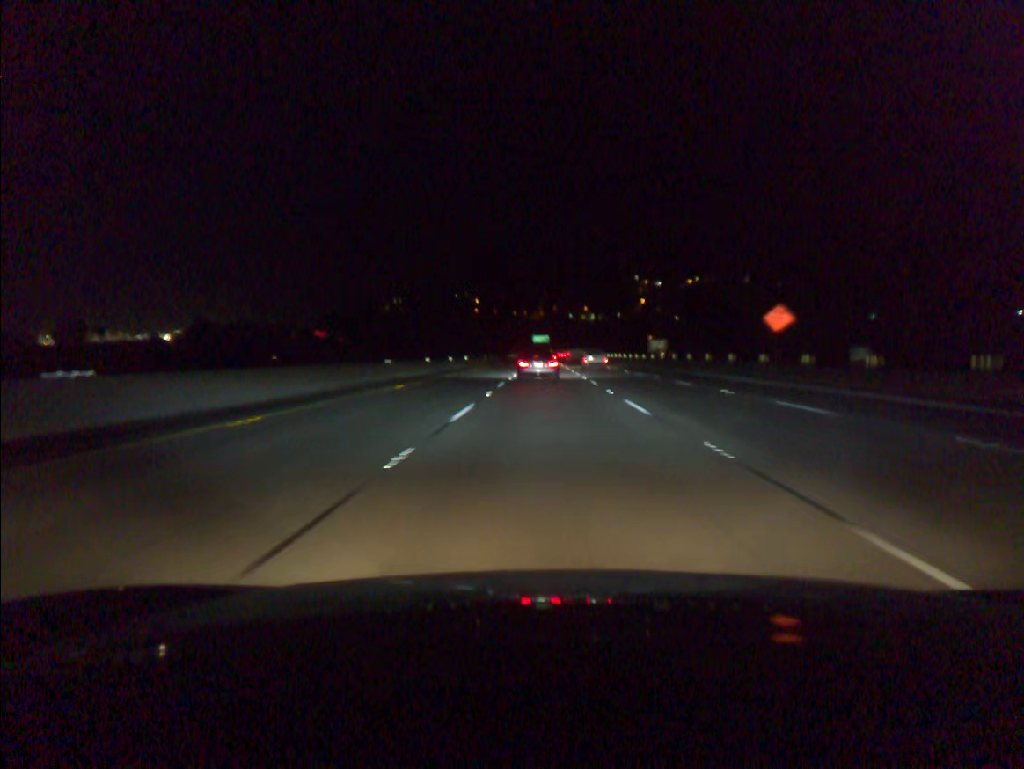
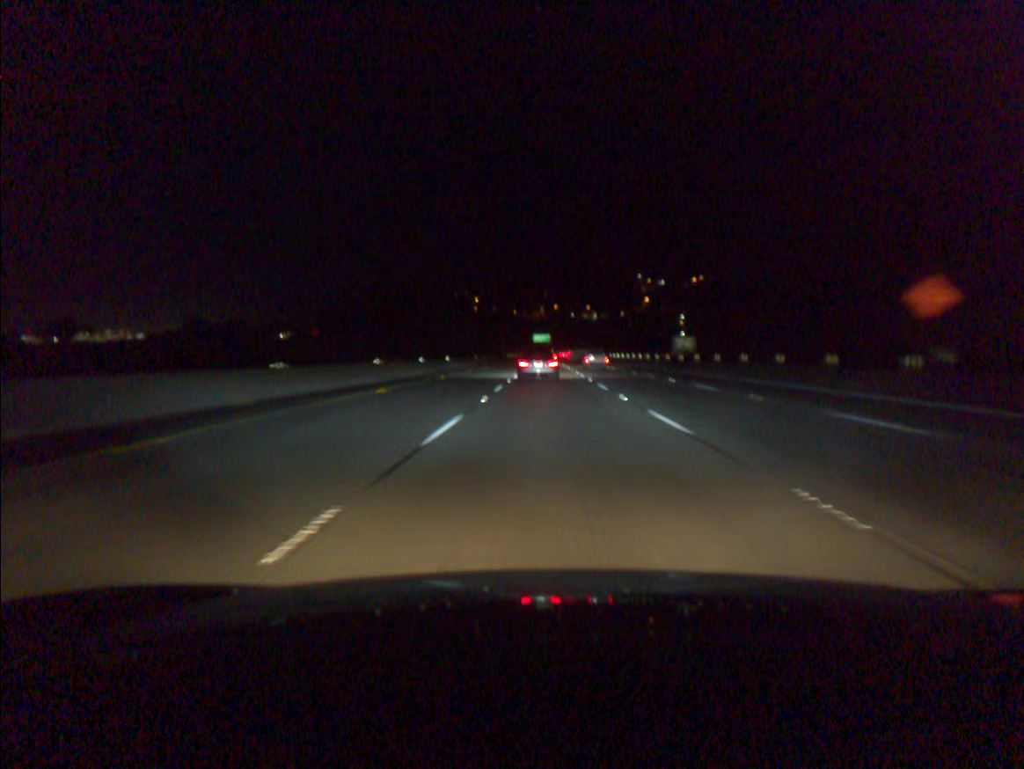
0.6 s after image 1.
(0.0, +18.3) m; 0°
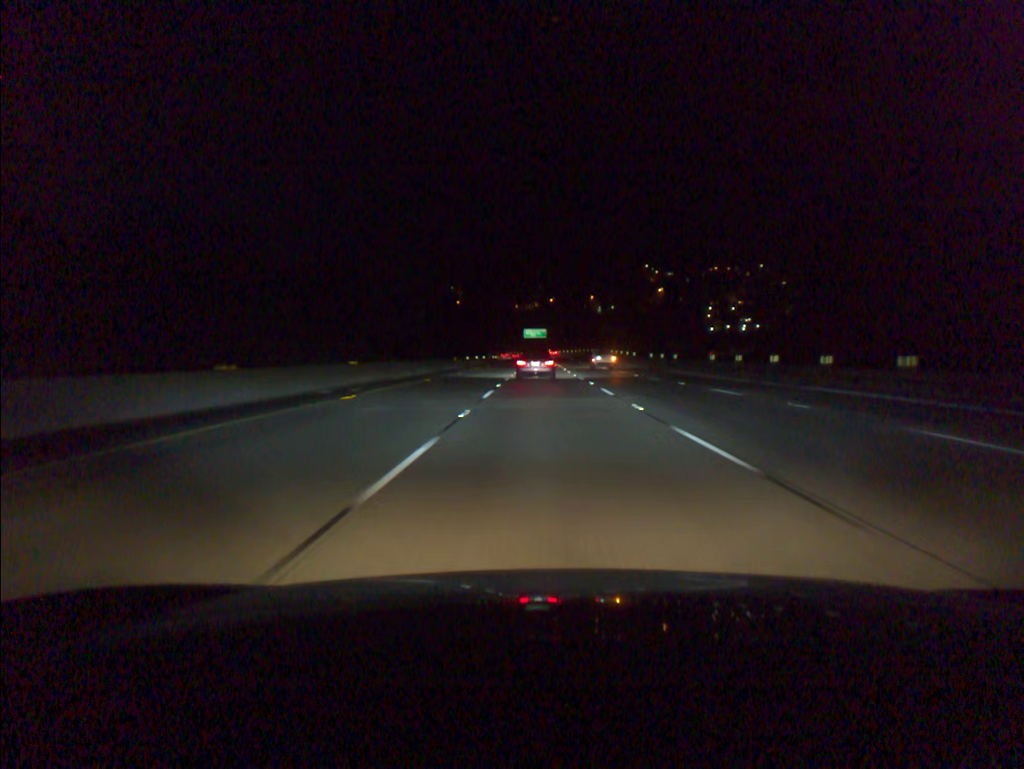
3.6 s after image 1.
(+0.4, +91.3) m; 0°
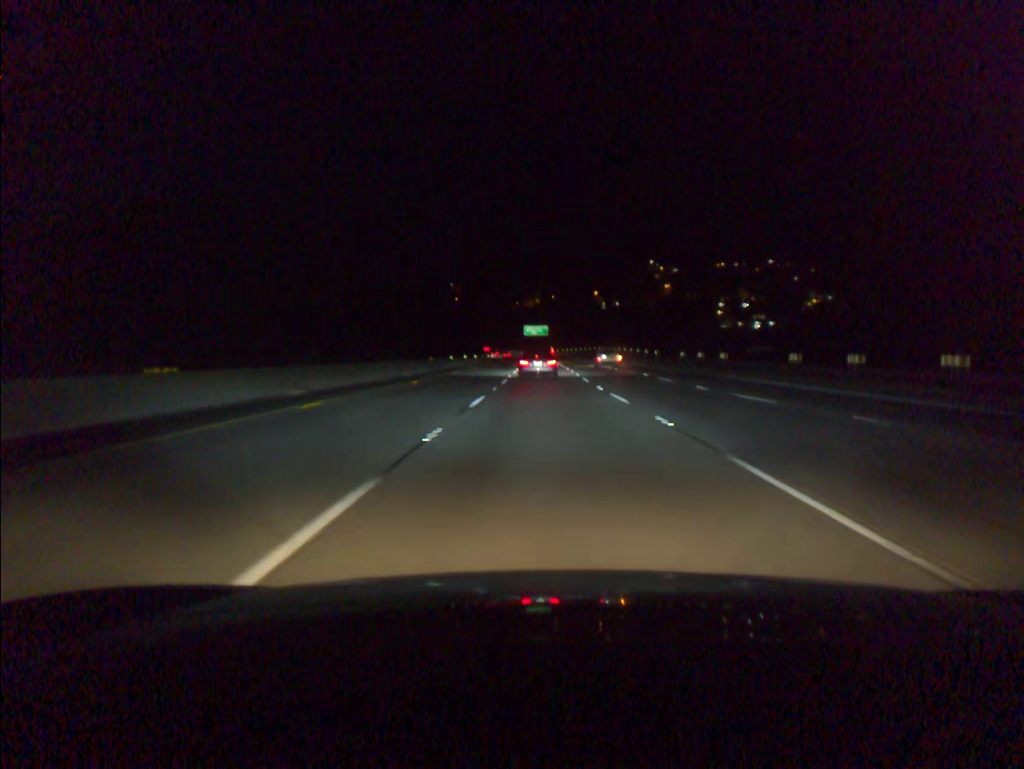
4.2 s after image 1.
(0.0, +18.3) m; 0°
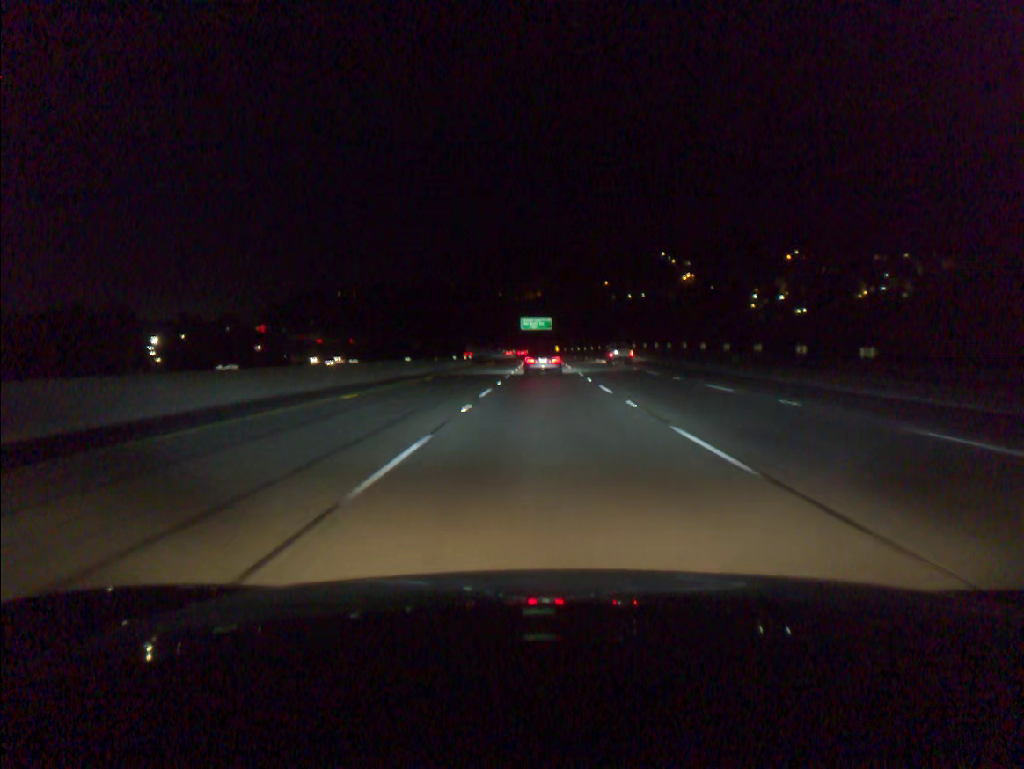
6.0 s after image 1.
(-0.1, +54.7) m; 0°
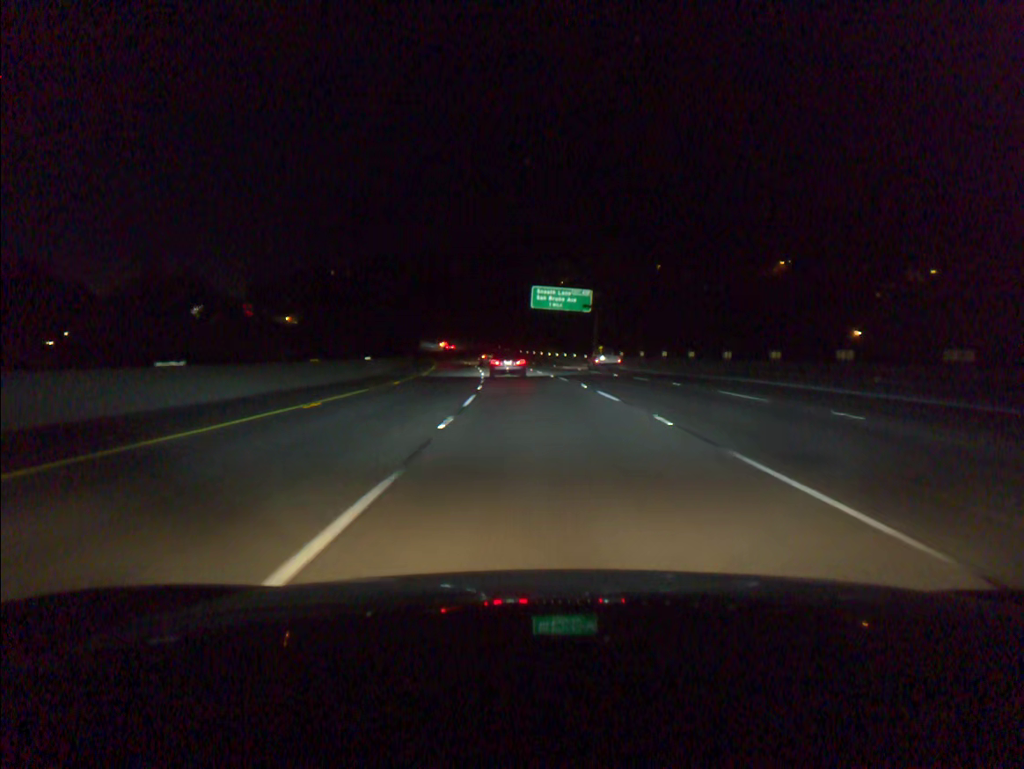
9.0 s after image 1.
(-0.6, +90.9) m; -1°
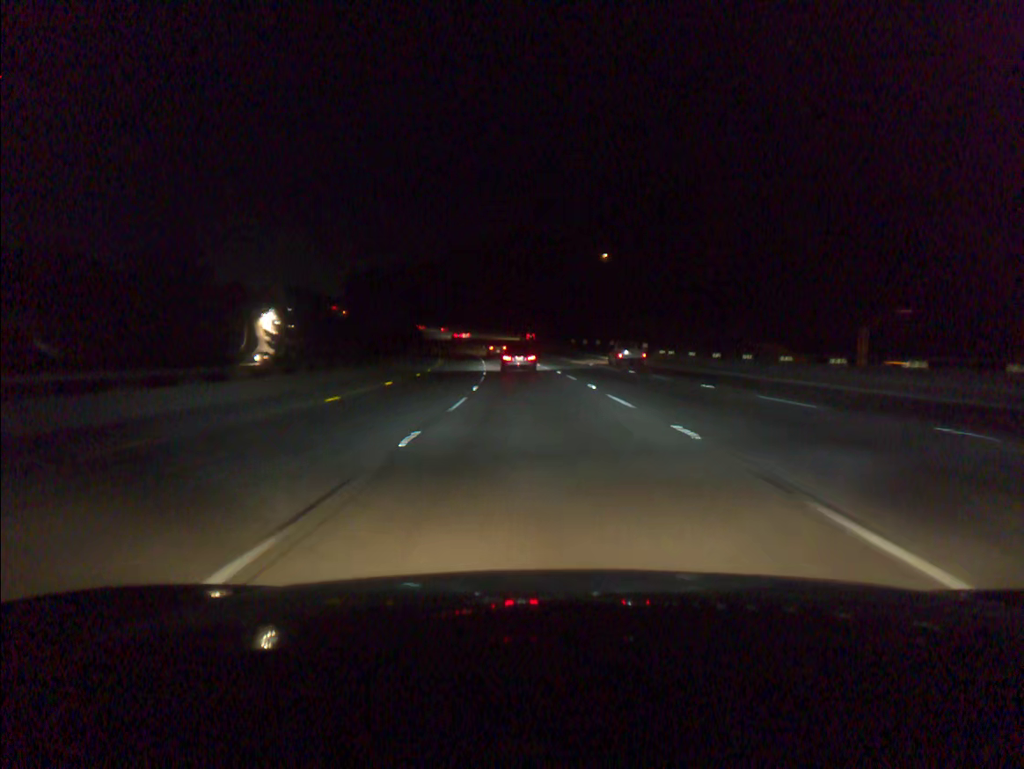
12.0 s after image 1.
(-6.5, +90.1) m; -9°
